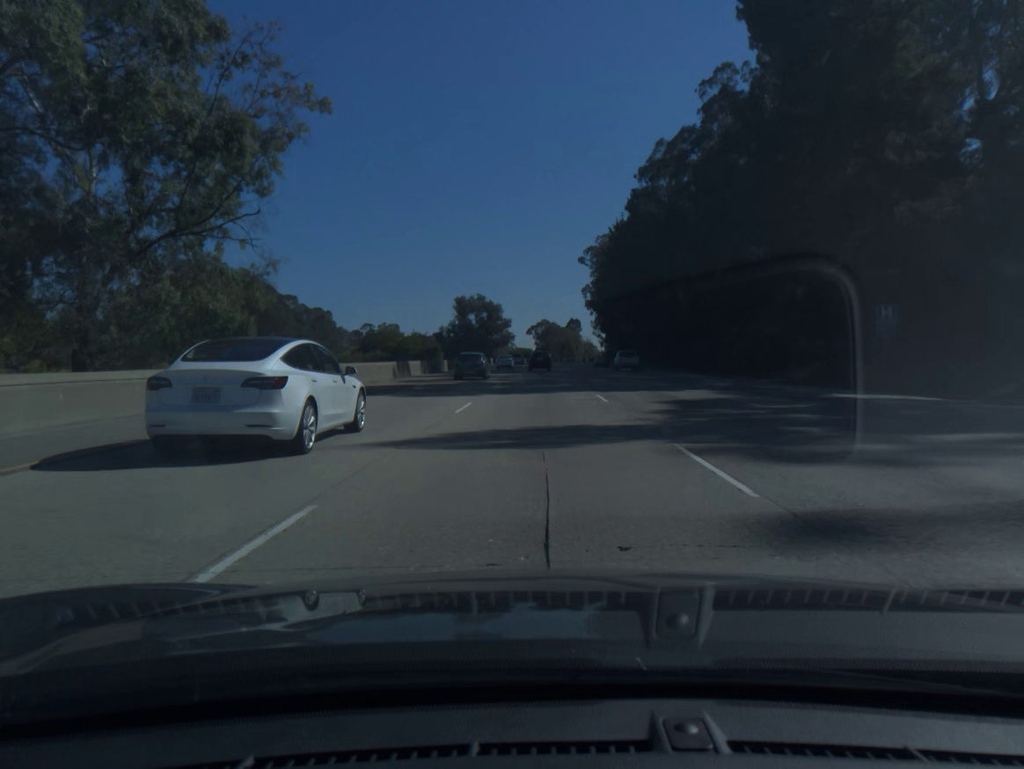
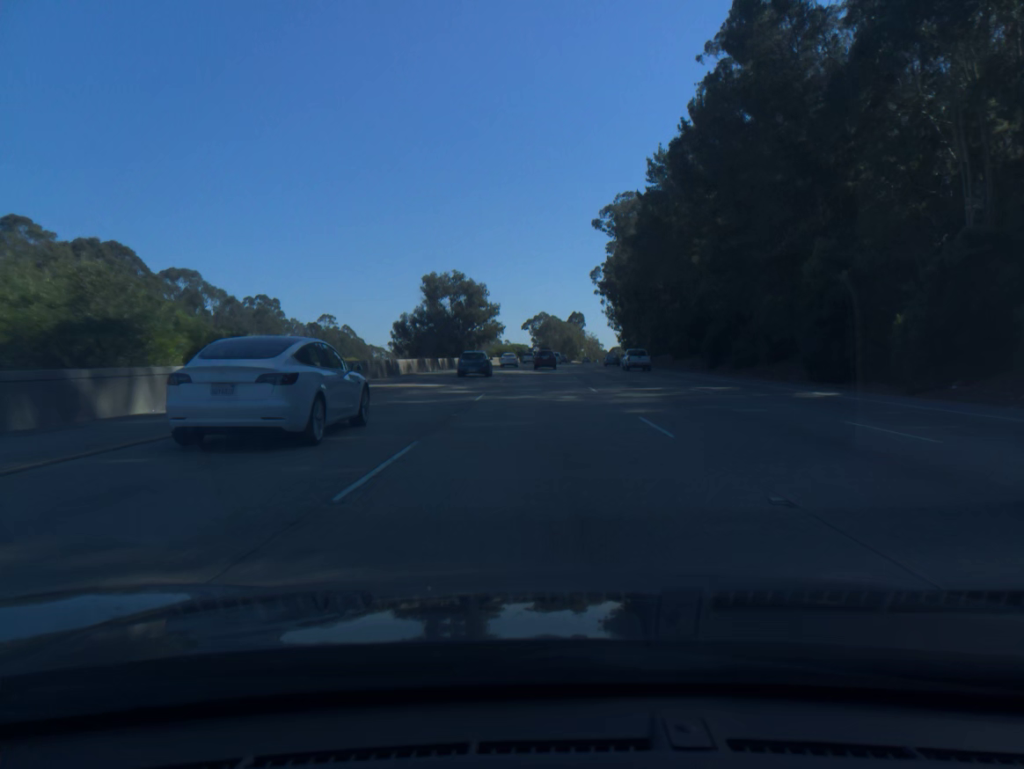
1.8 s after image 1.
(0.0, +53.6) m; 0°
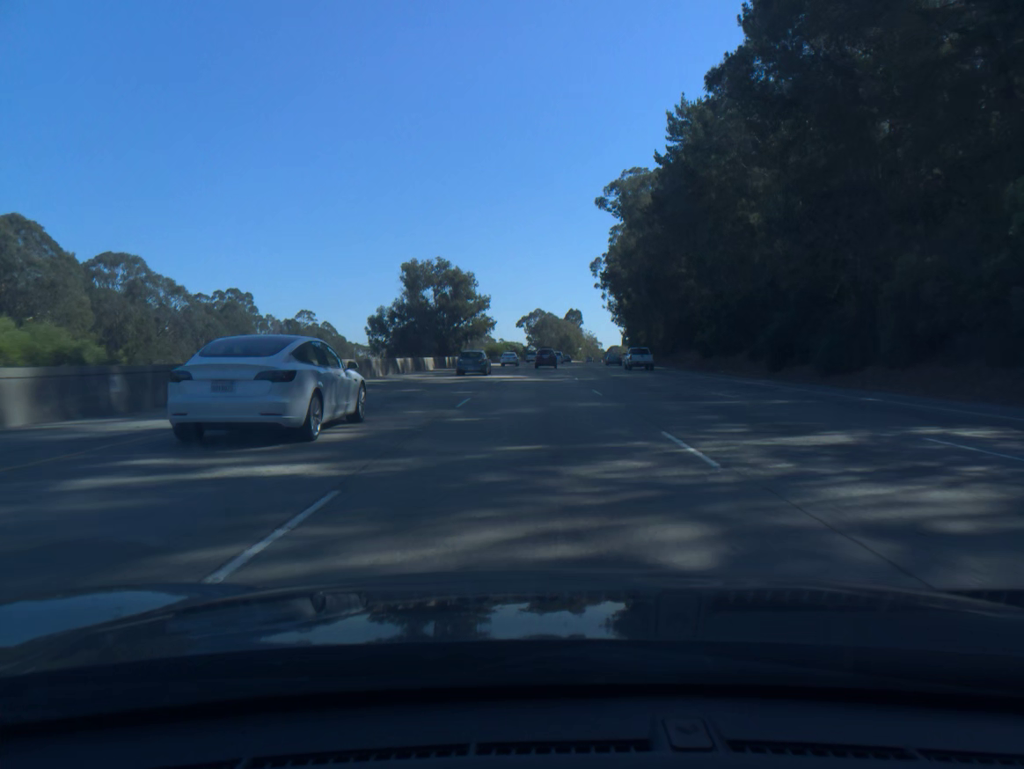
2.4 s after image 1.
(+0.1, +18.0) m; 0°
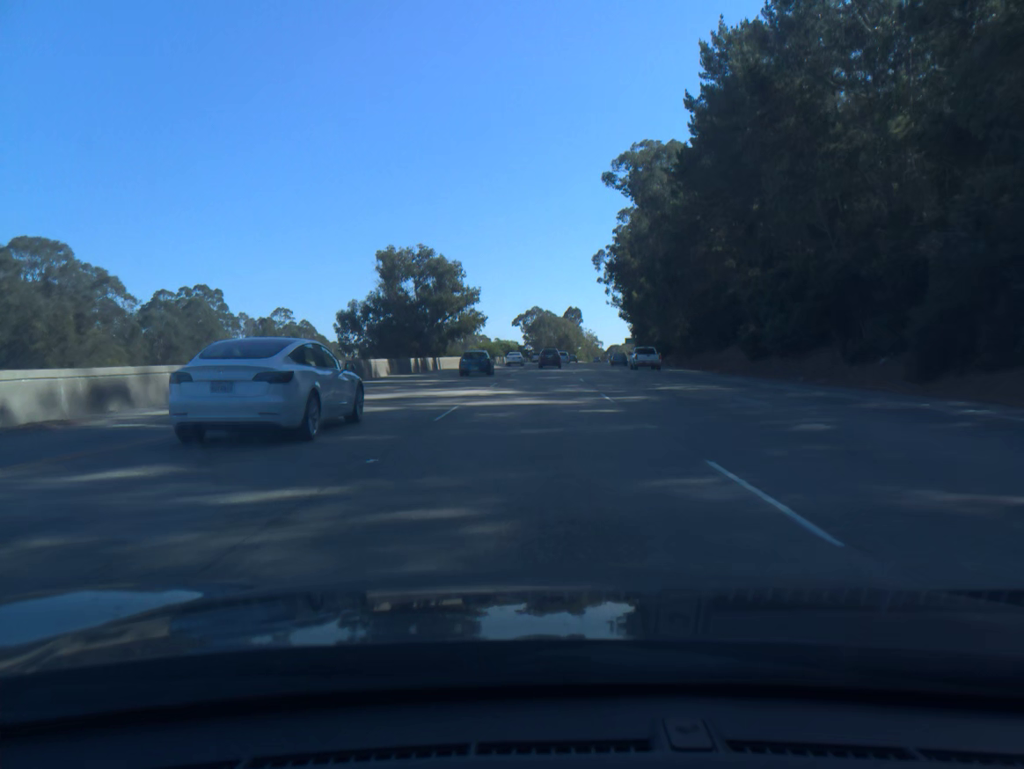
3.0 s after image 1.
(0.0, +18.0) m; 0°
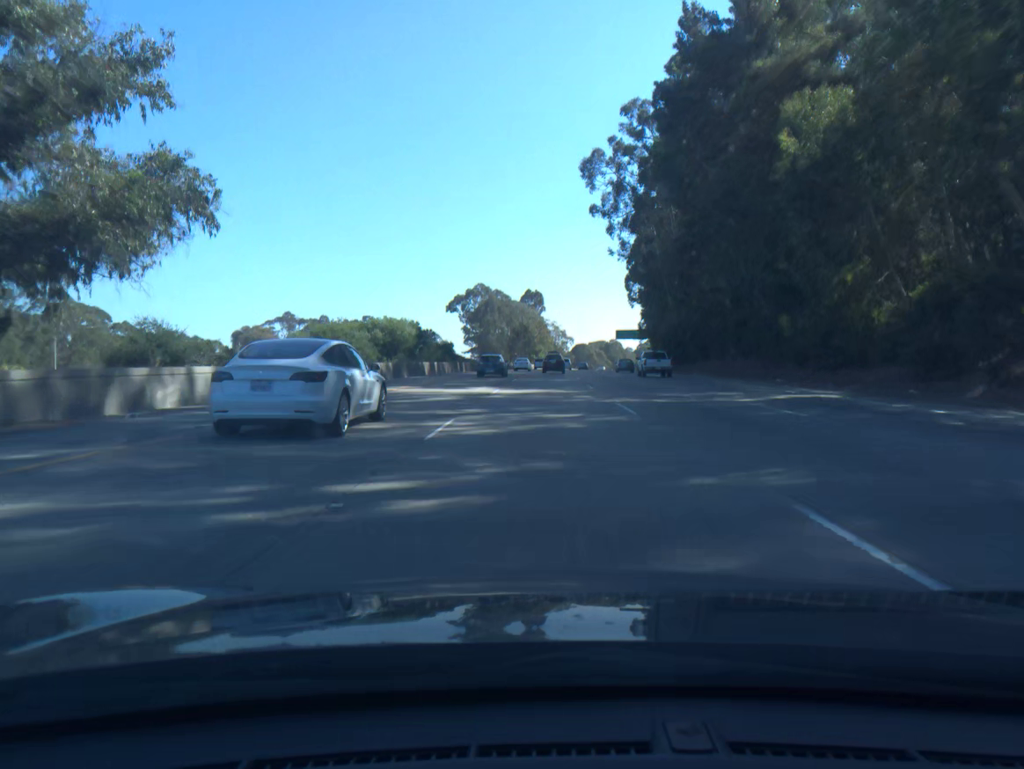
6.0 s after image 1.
(+2.0, +90.2) m; +3°
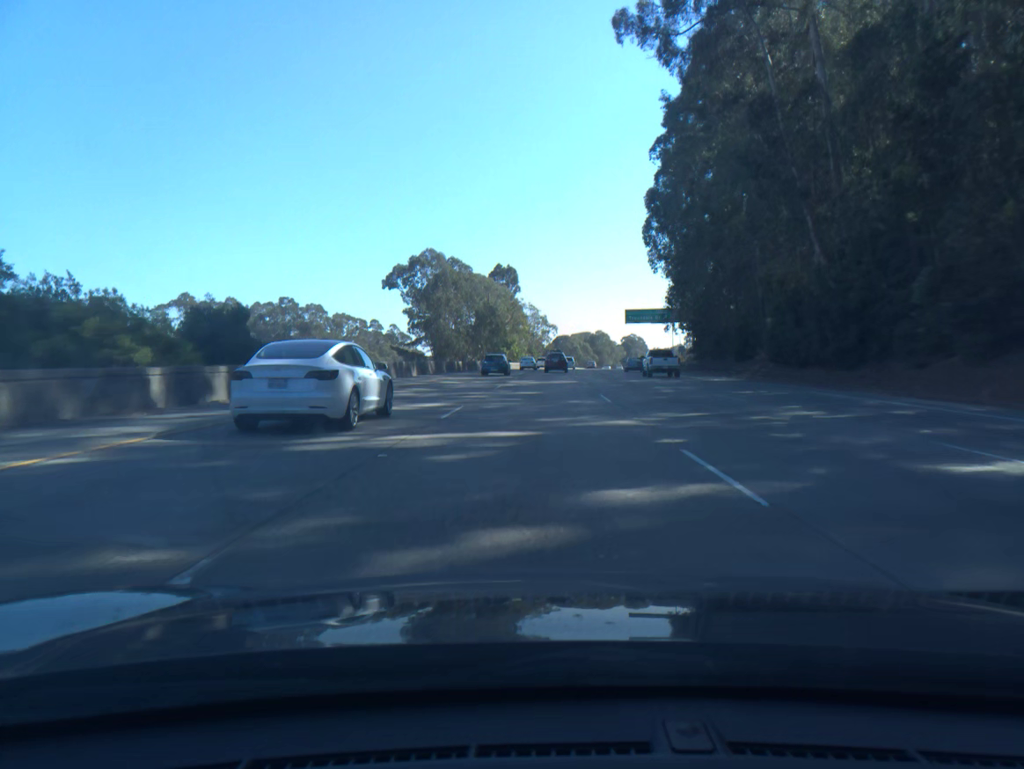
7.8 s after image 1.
(+1.0, +54.3) m; +2°
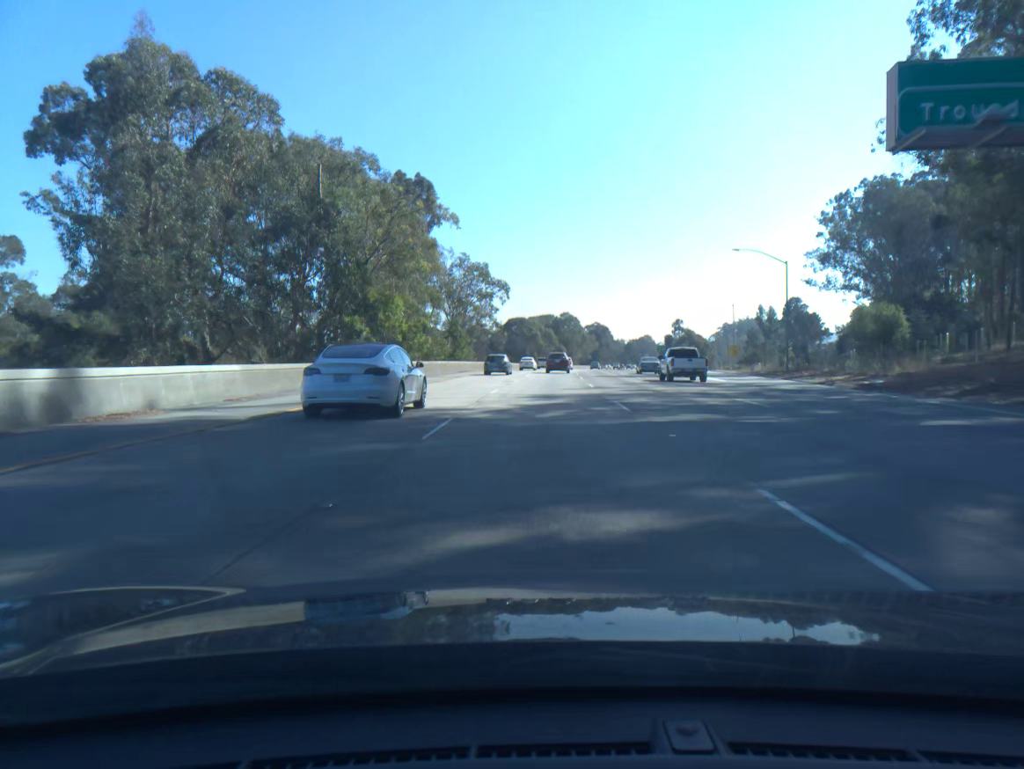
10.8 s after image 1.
(+2.6, +90.9) m; +3°
